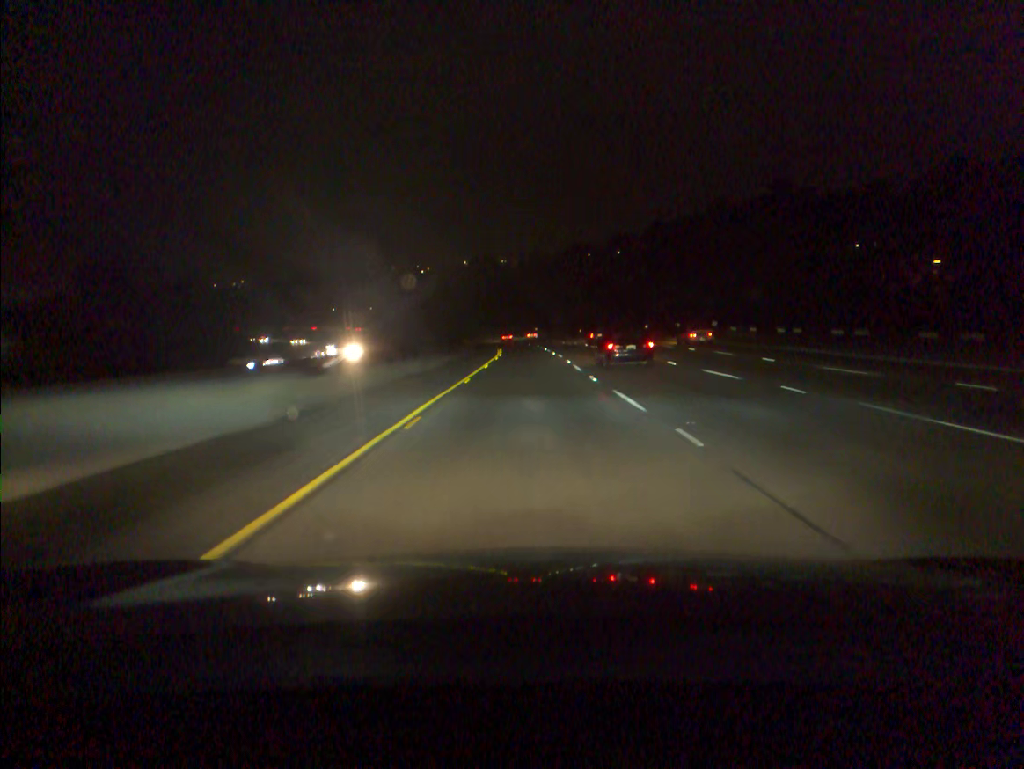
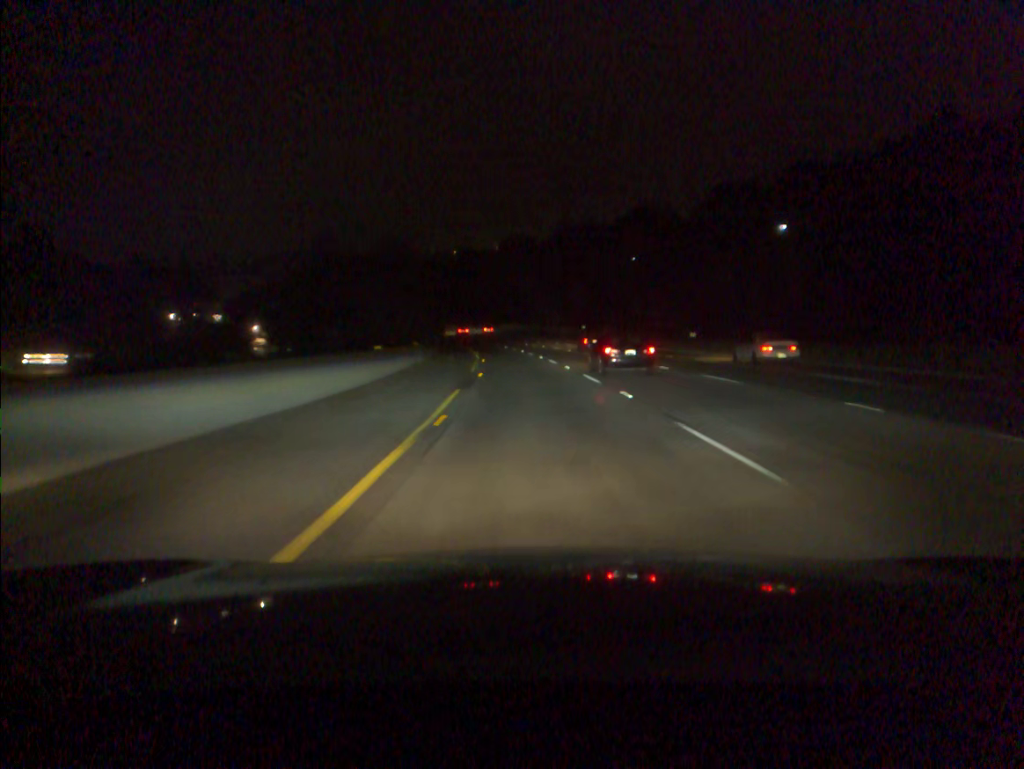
(-1.2, +75.9) m; -2°
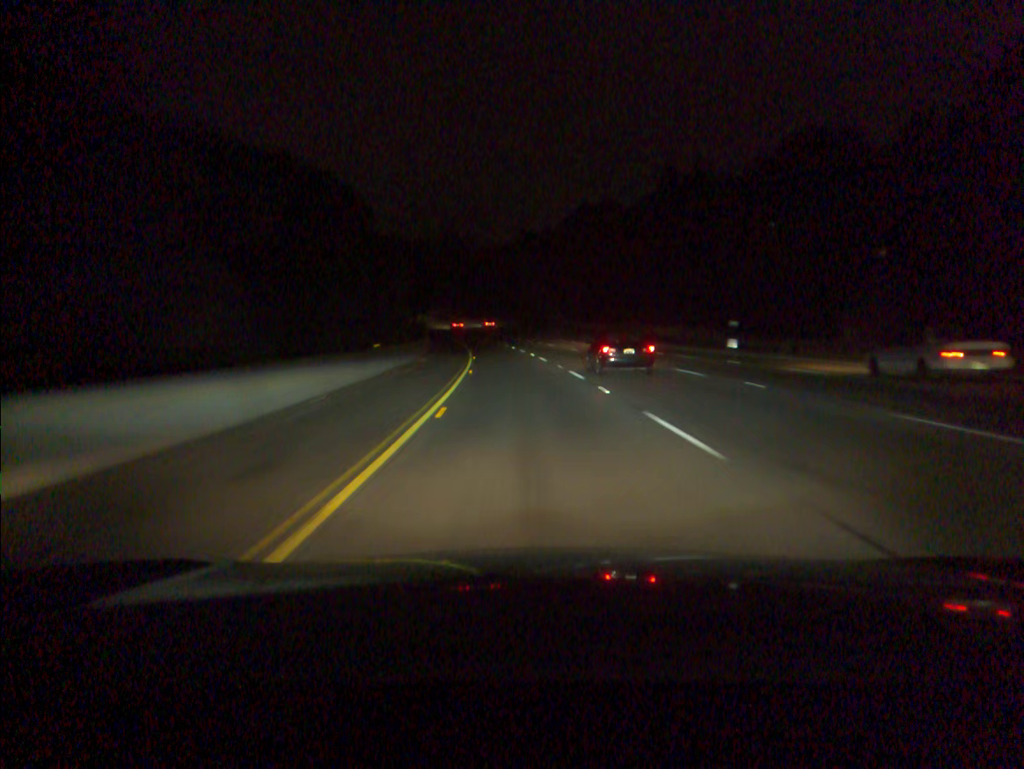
(-2.0, +56.6) m; -5°
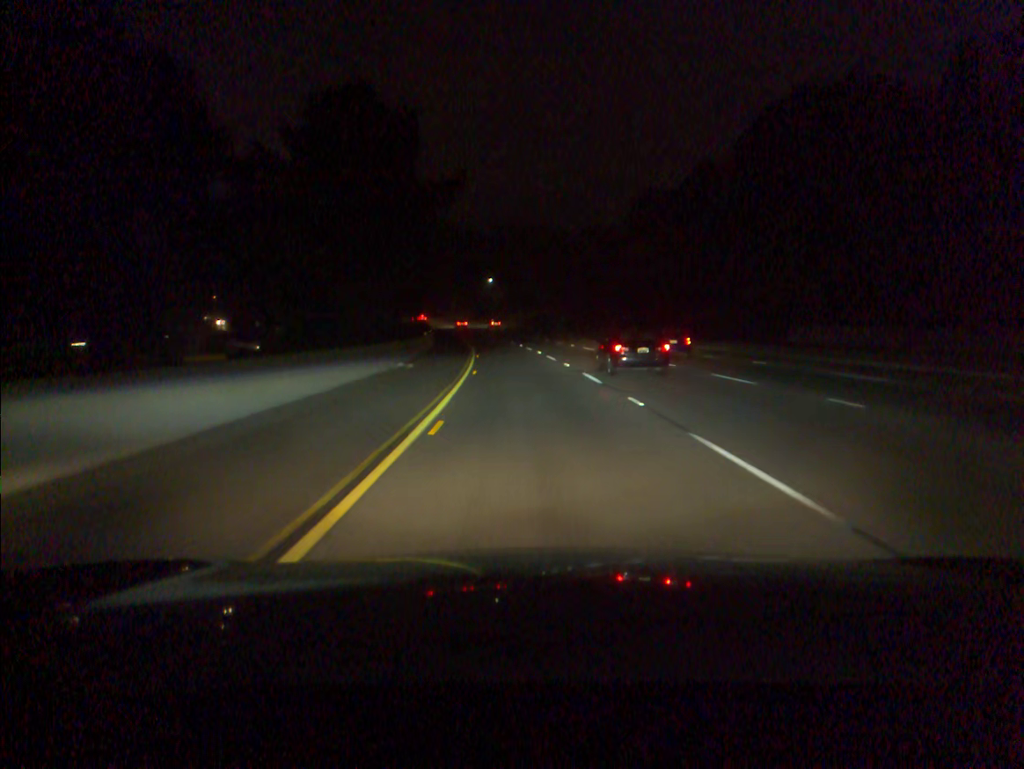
(-4.8, +75.4) m; -7°
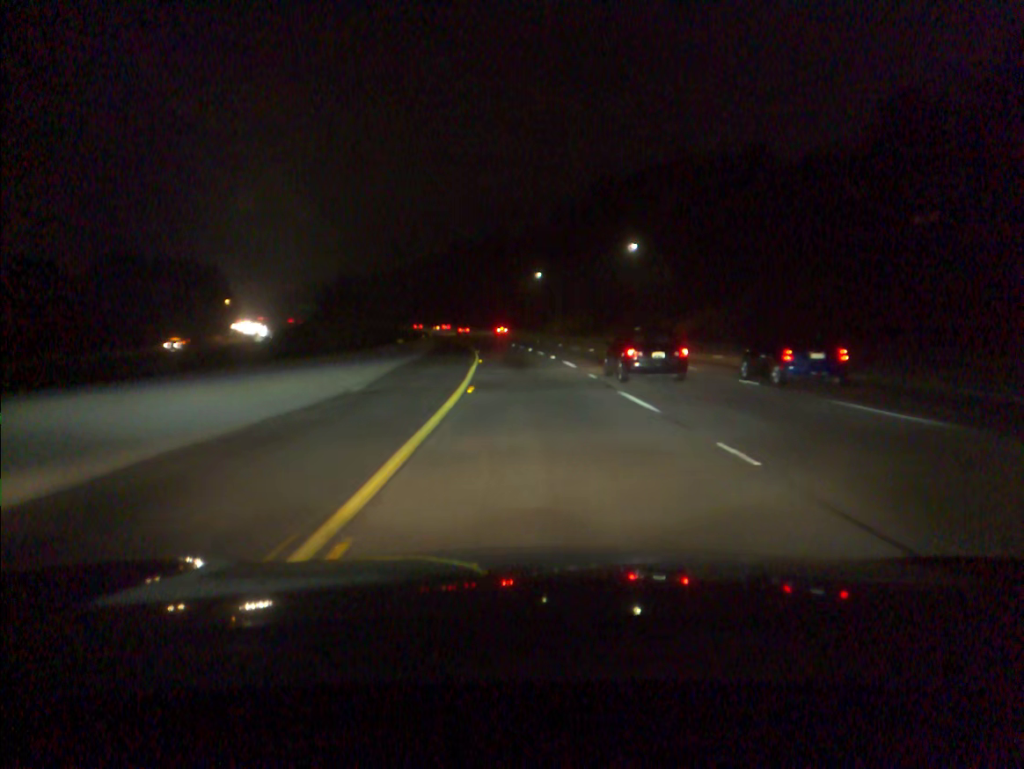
(-7.0, +94.0) m; -8°
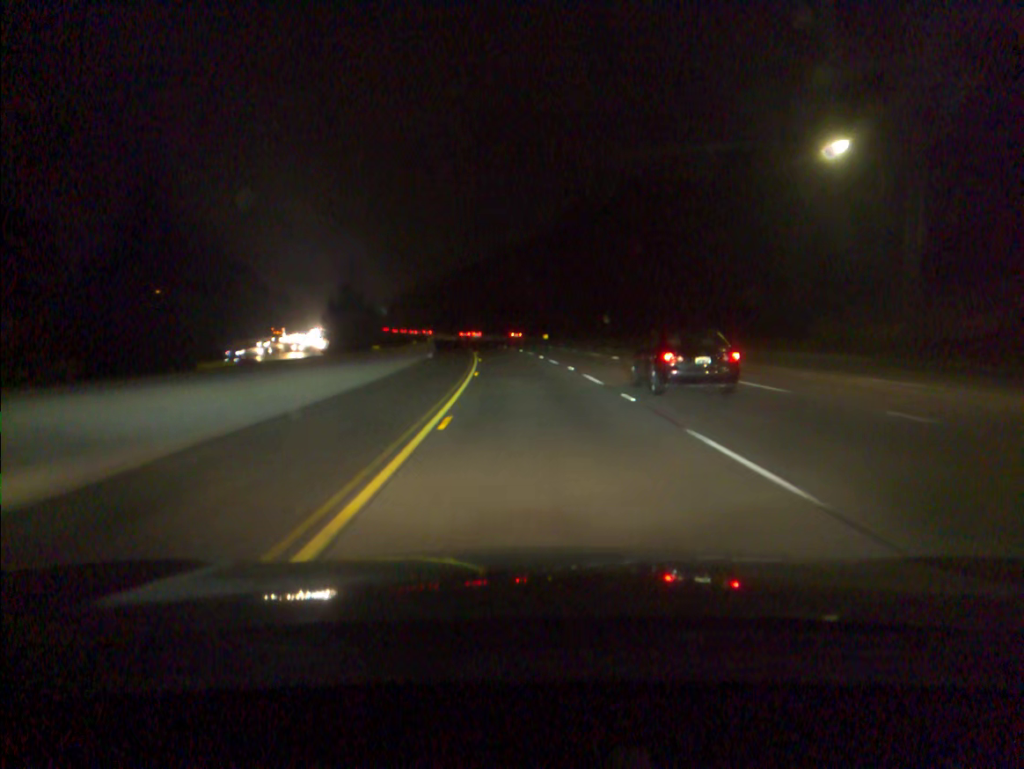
(-7.0, +94.1) m; -9°
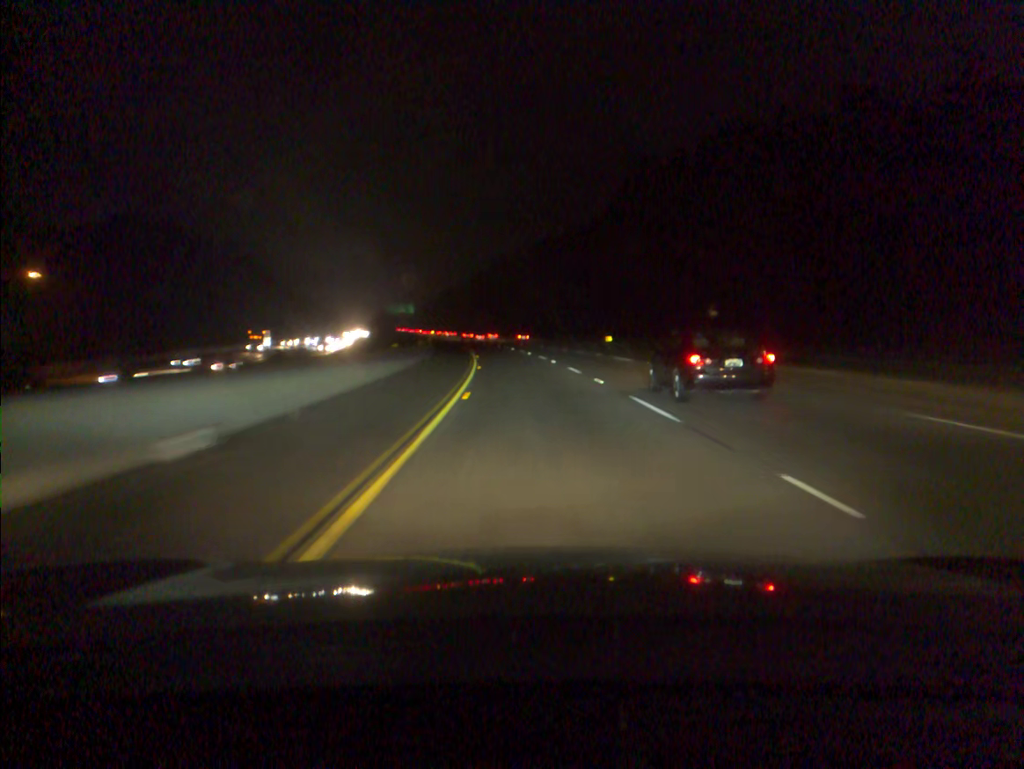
(-1.1, +38.1) m; -3°
